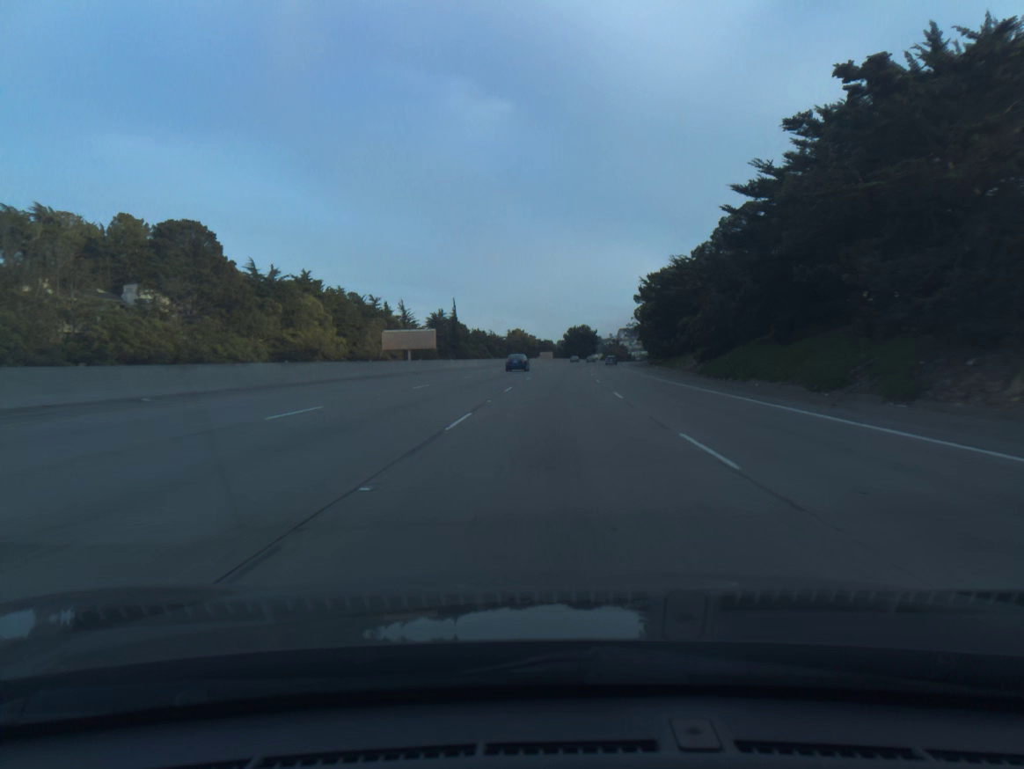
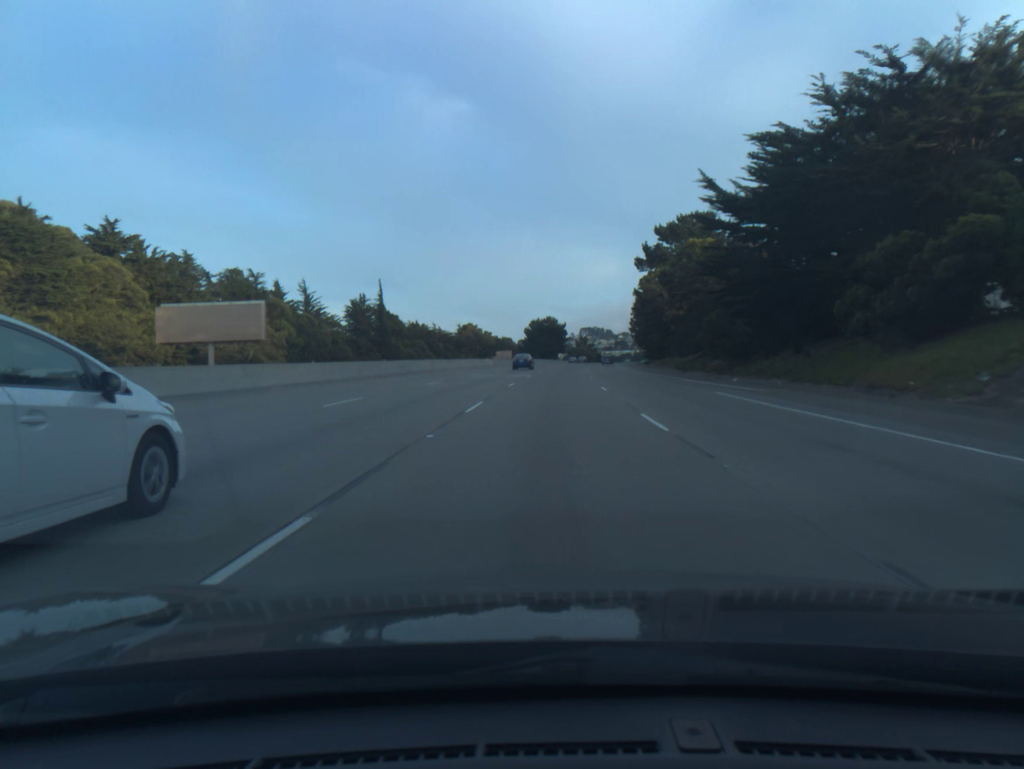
(+1.5, +54.2) m; +3°
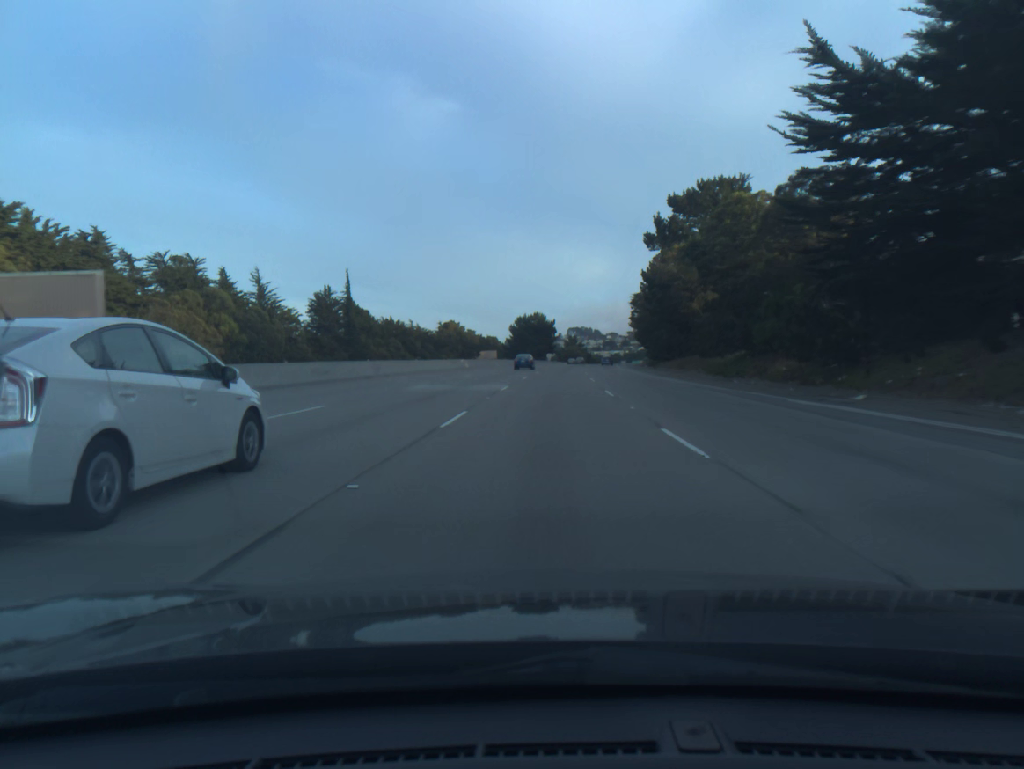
(+0.1, +18.1) m; +1°
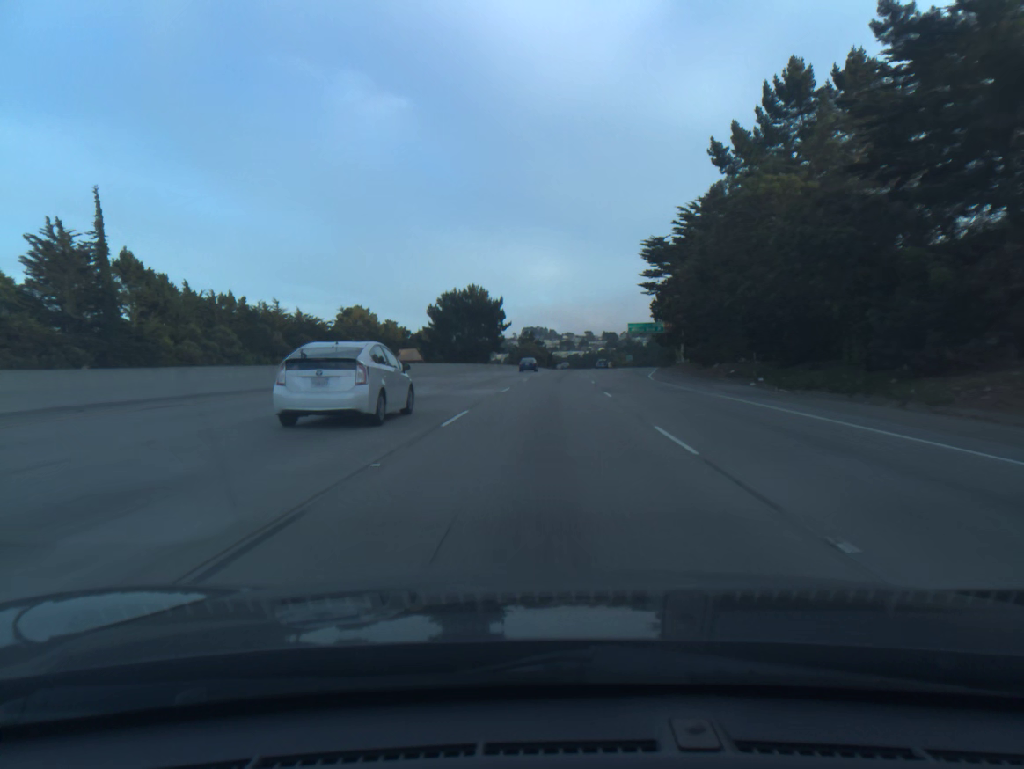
(+2.2, +72.5) m; +3°
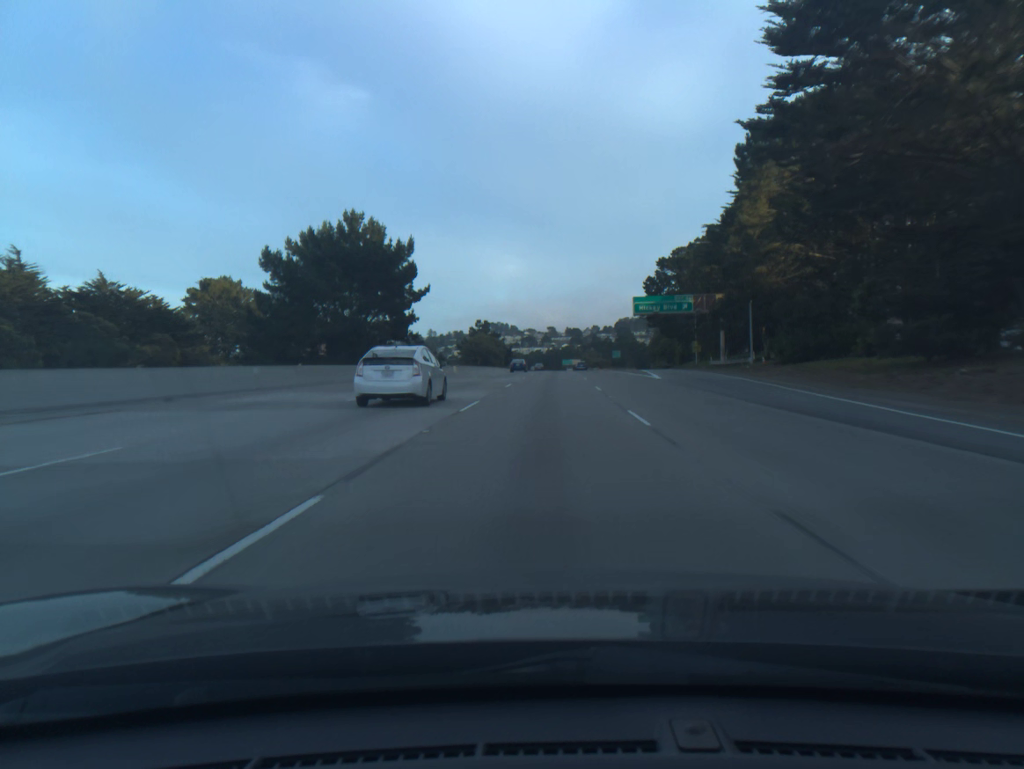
(+1.3, +54.7) m; +3°
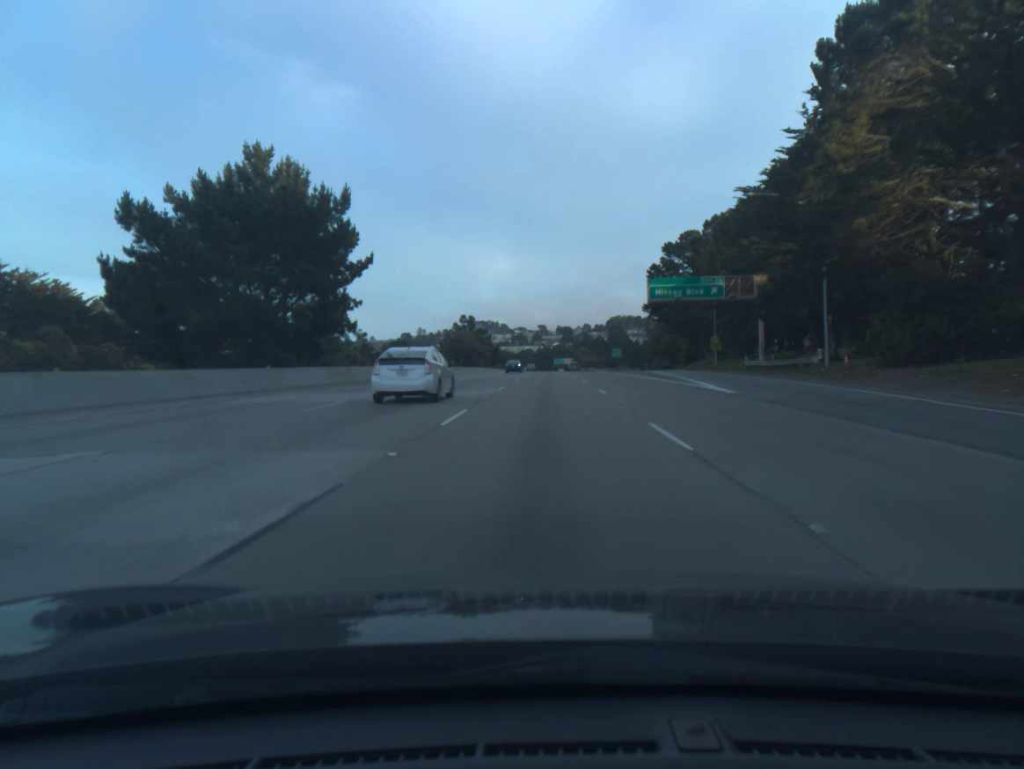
(+0.1, +18.3) m; +1°
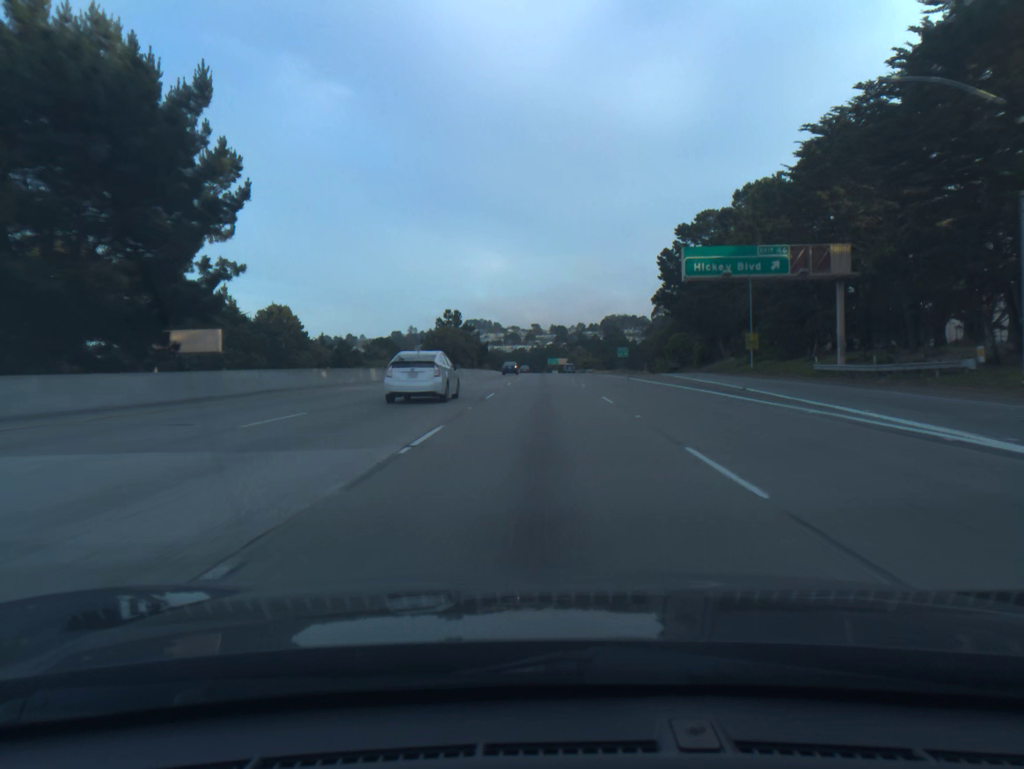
(+0.1, +18.3) m; 0°
